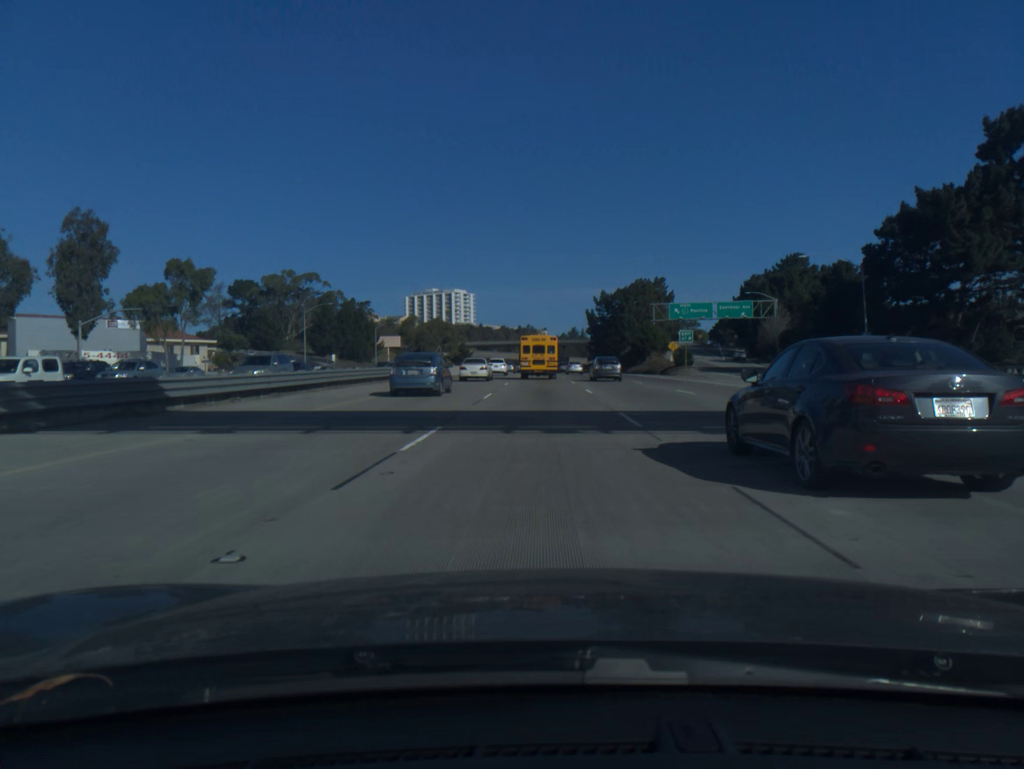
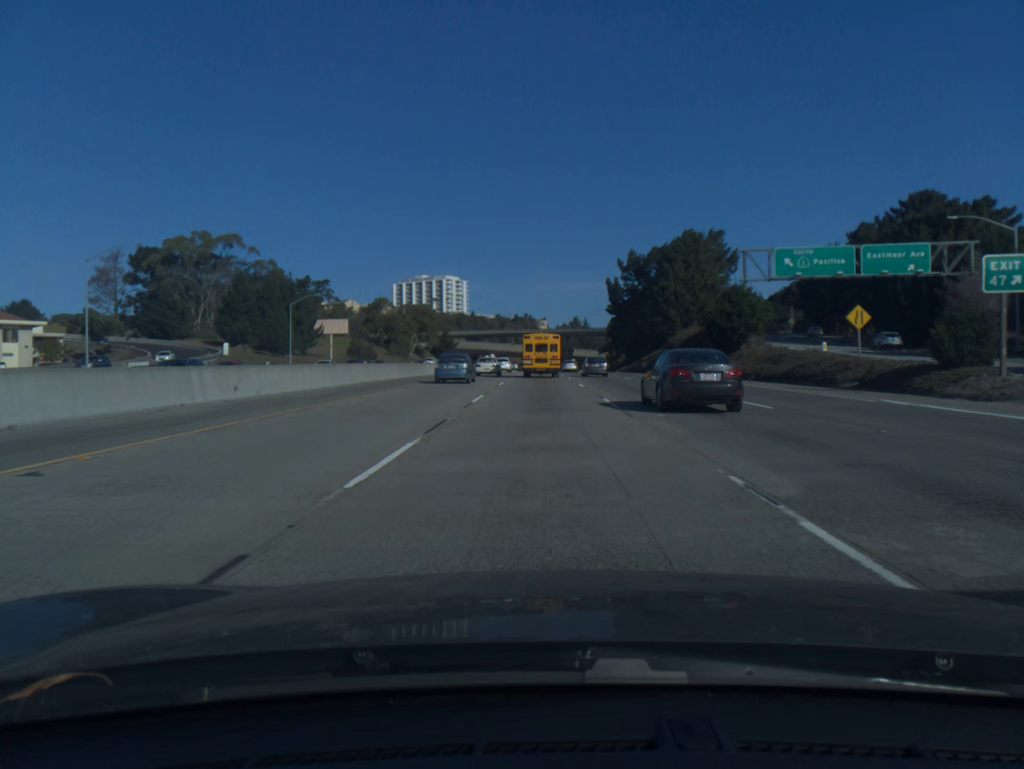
(-0.1, +55.9) m; 0°
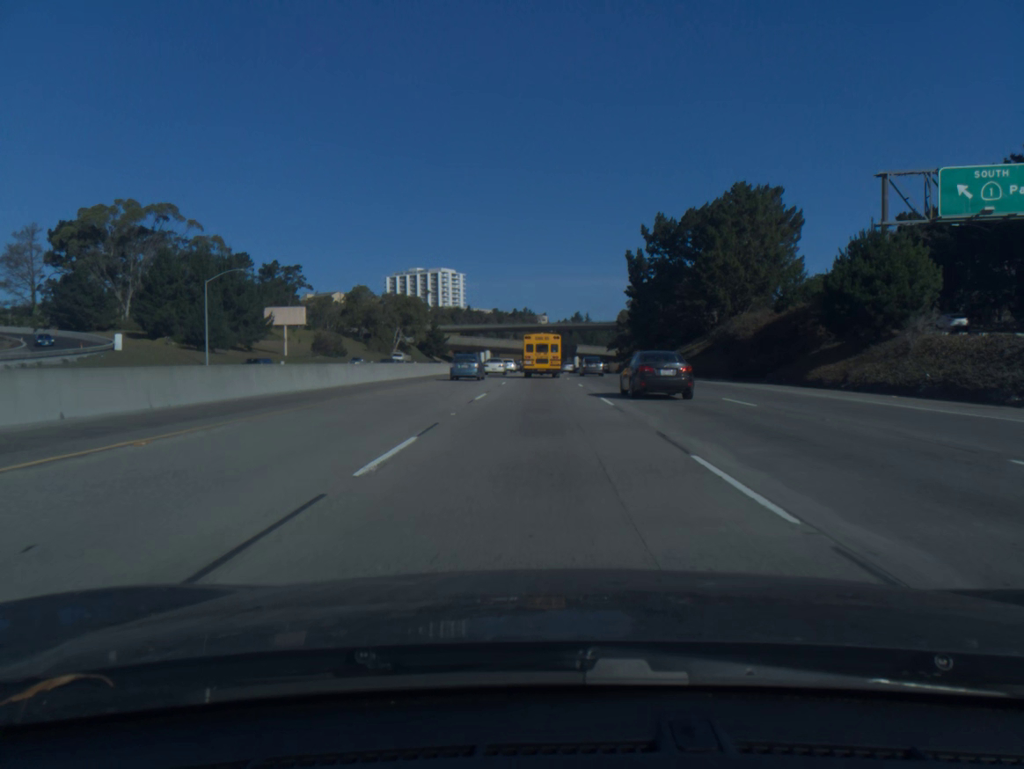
(0.0, +27.9) m; 0°
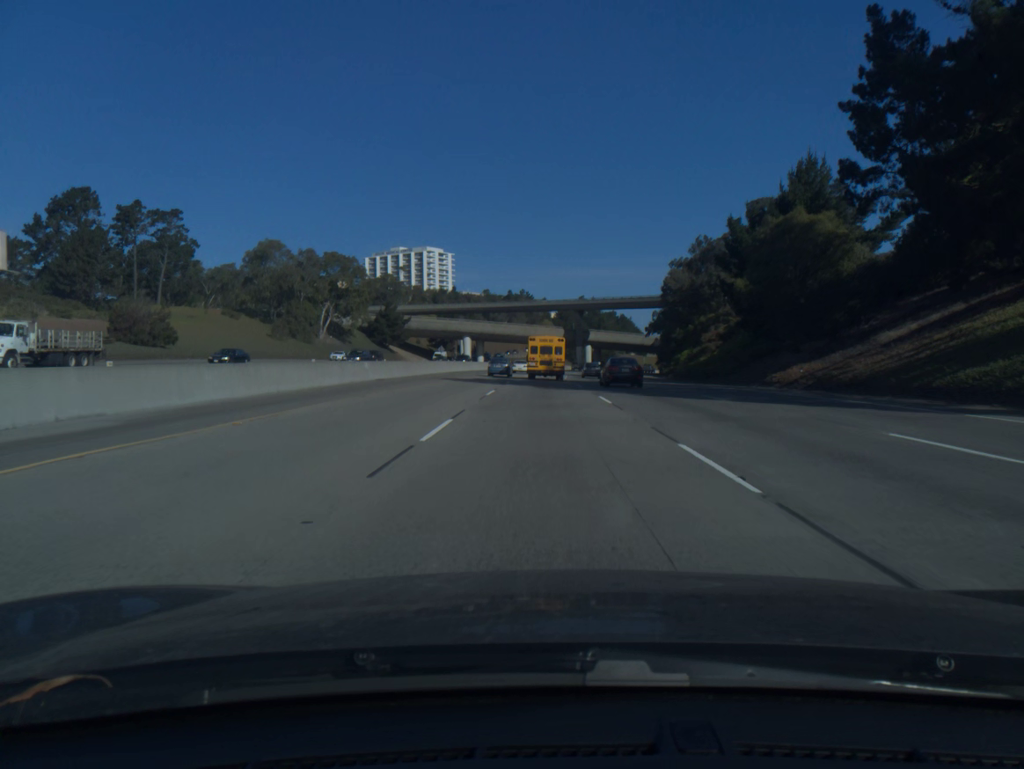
(-0.2, +69.8) m; 0°
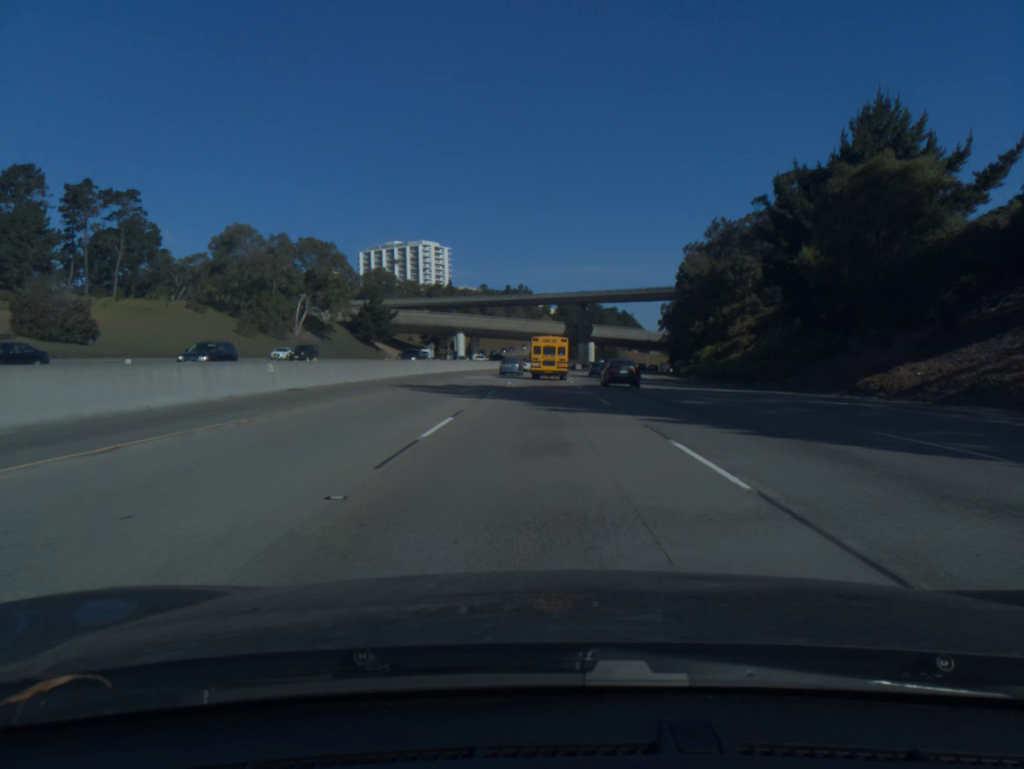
(0.0, +14.0) m; 0°
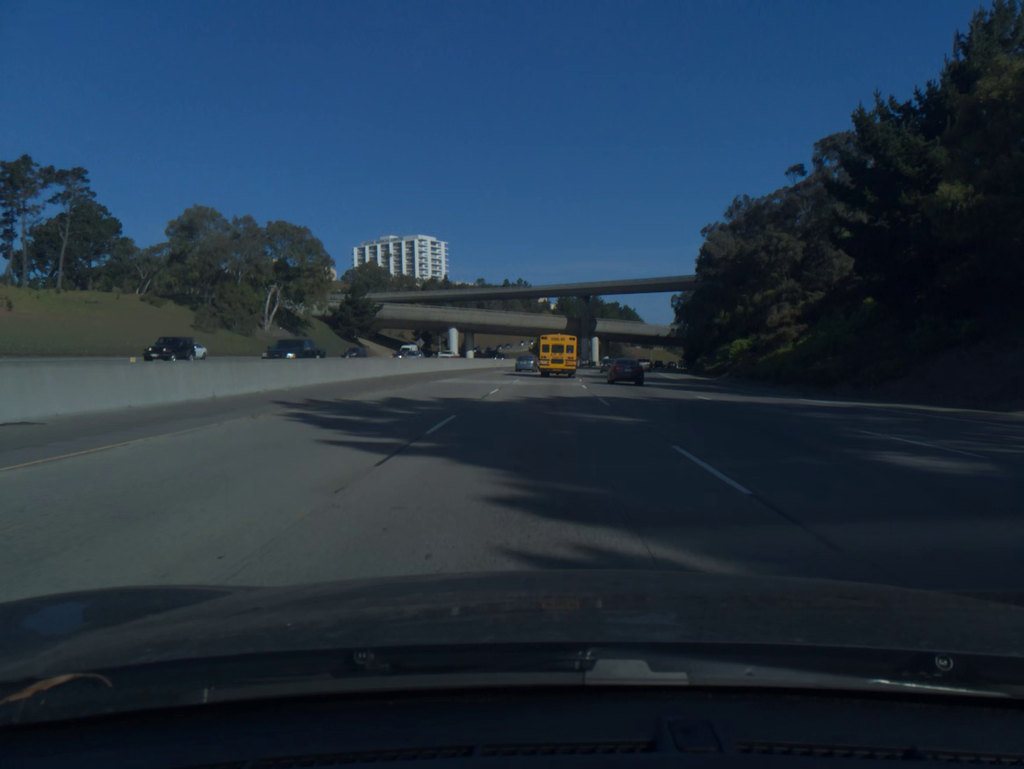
(0.0, +14.0) m; 0°
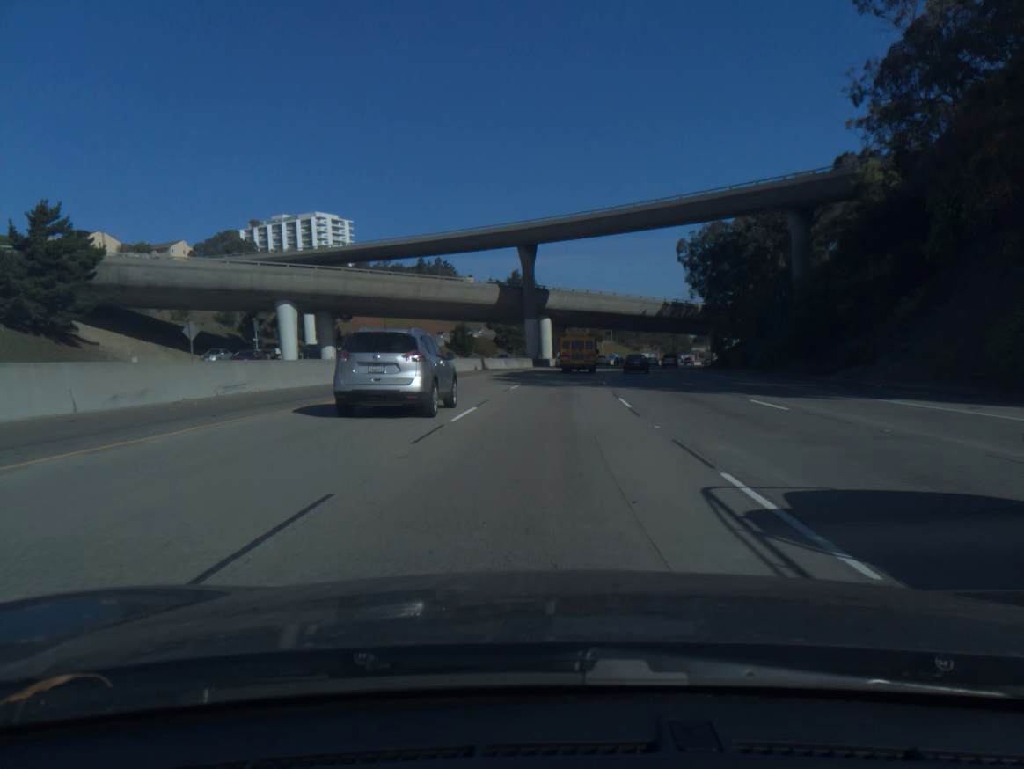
(+2.1, +70.9) m; +5°
